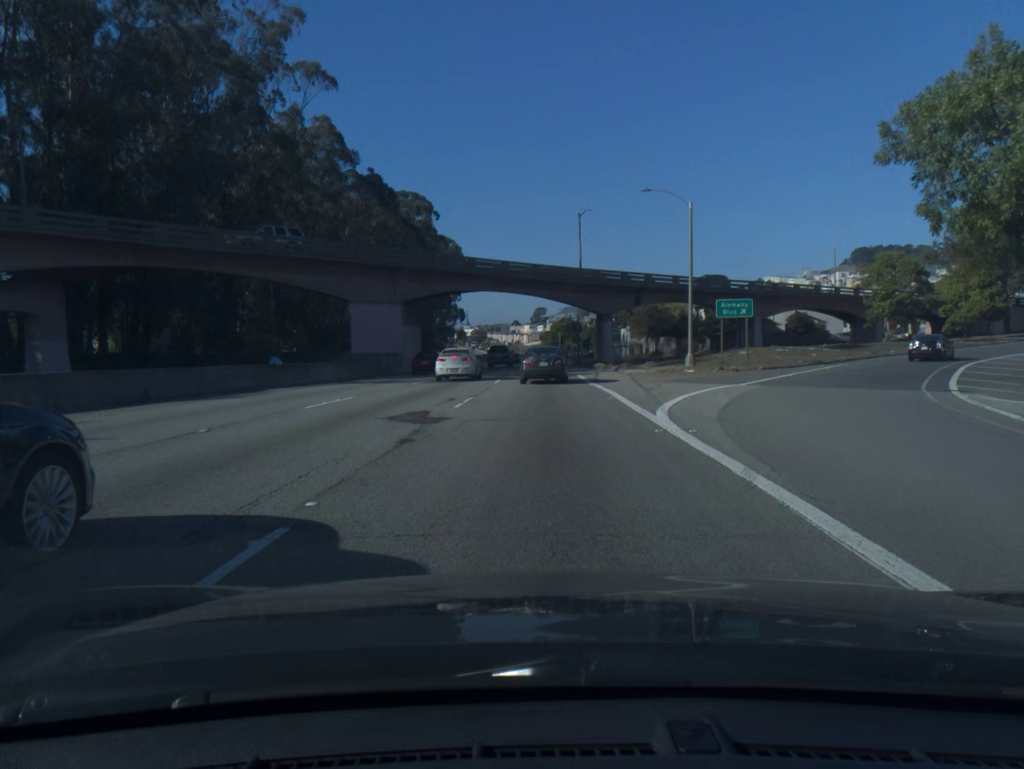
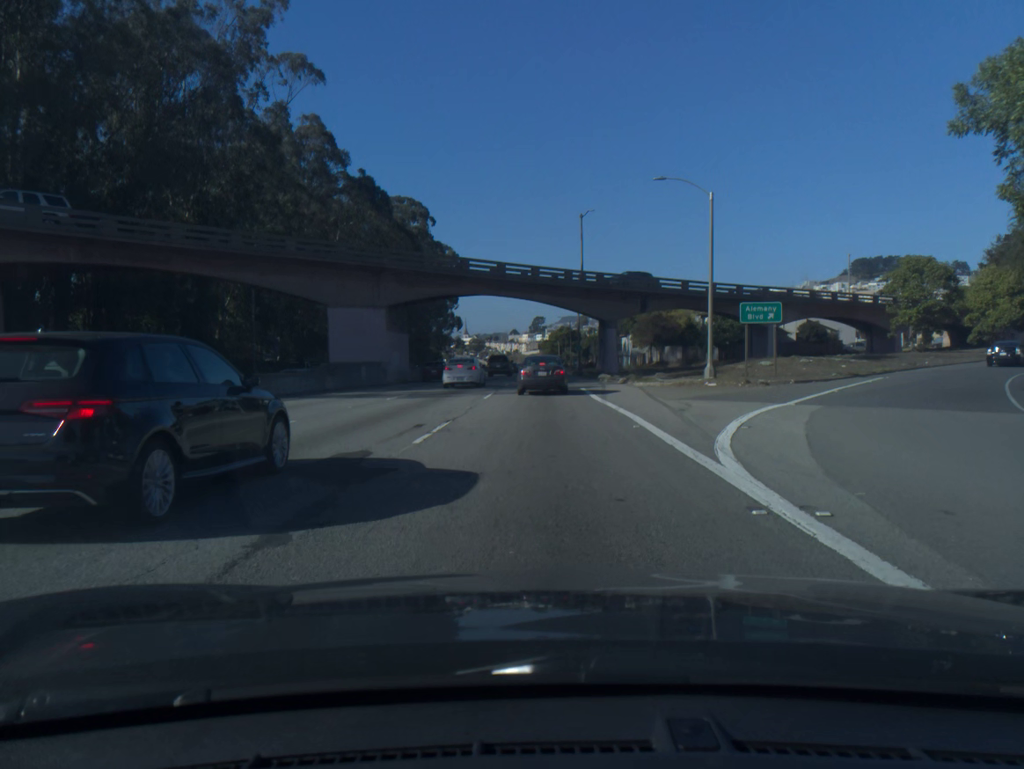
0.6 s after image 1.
(0.0, +5.2) m; 0°
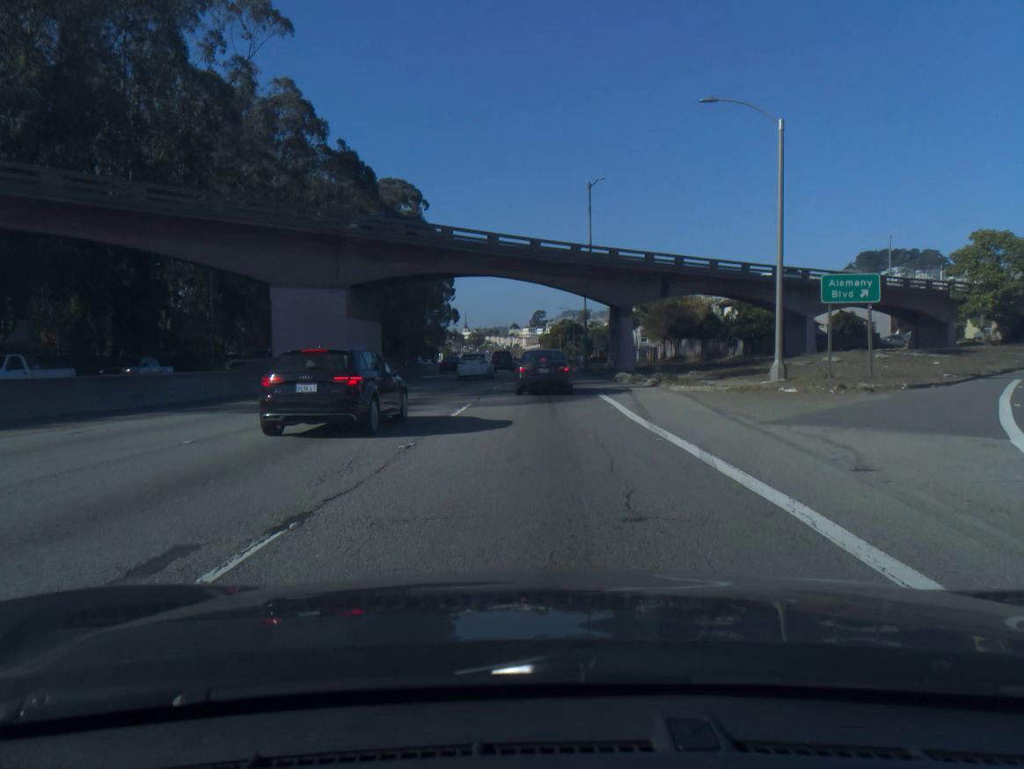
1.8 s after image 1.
(0.0, +10.0) m; 0°
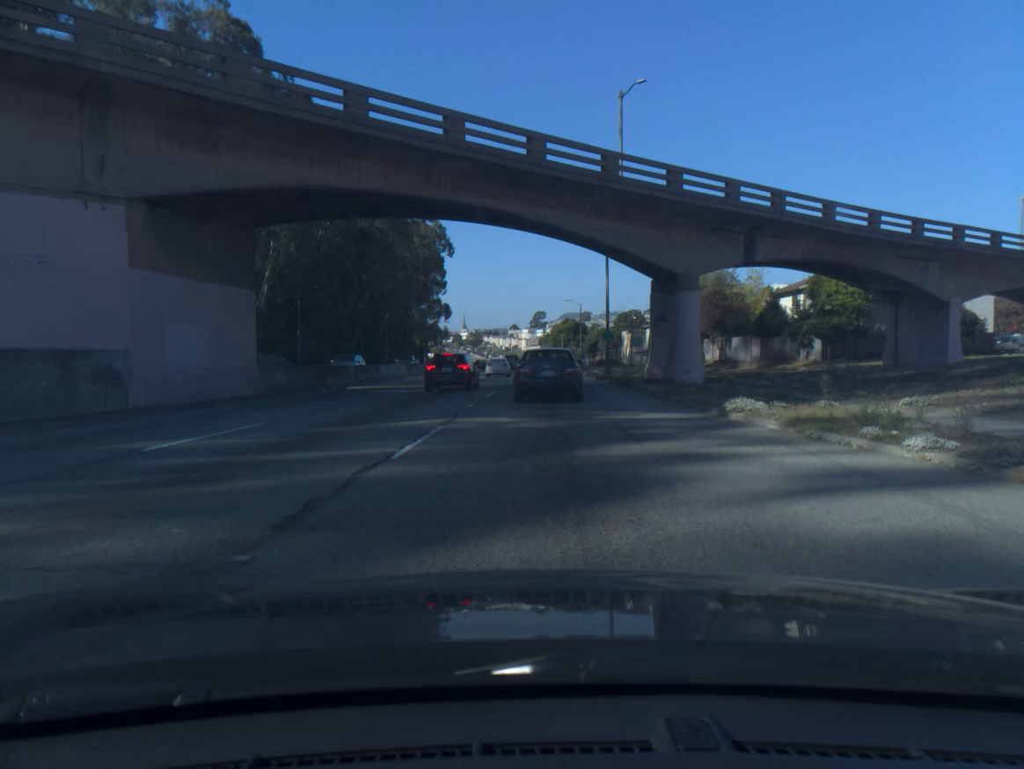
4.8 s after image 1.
(0.0, +21.3) m; 0°
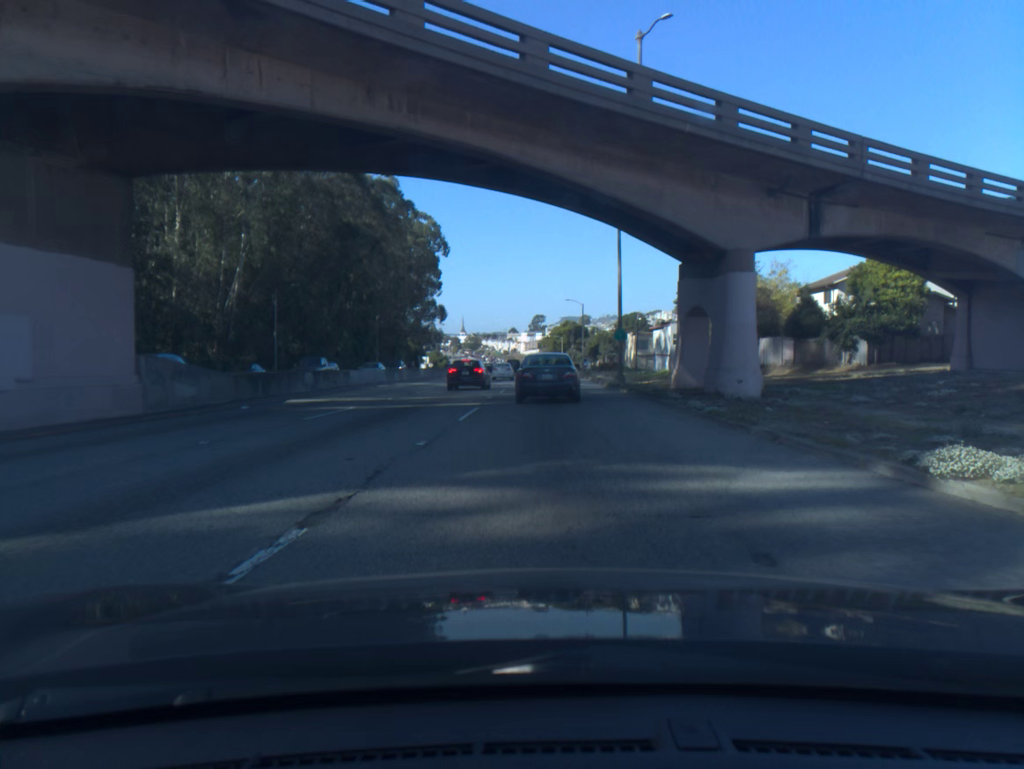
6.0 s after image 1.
(0.0, +7.9) m; 0°
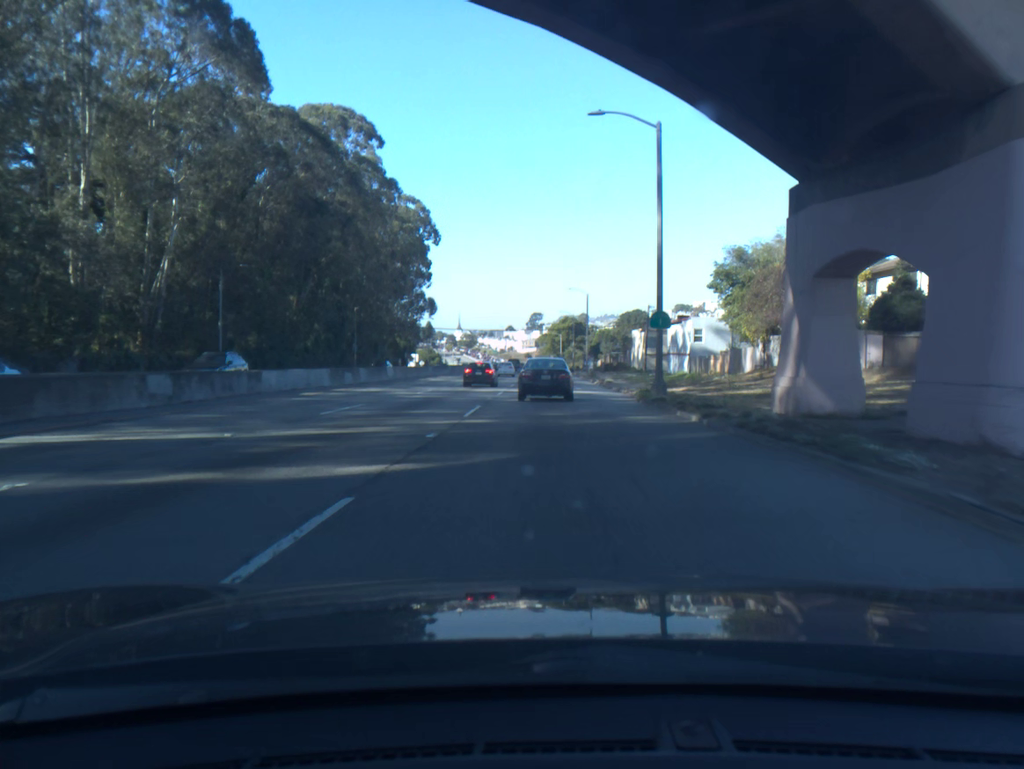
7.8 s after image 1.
(0.0, +13.4) m; 0°
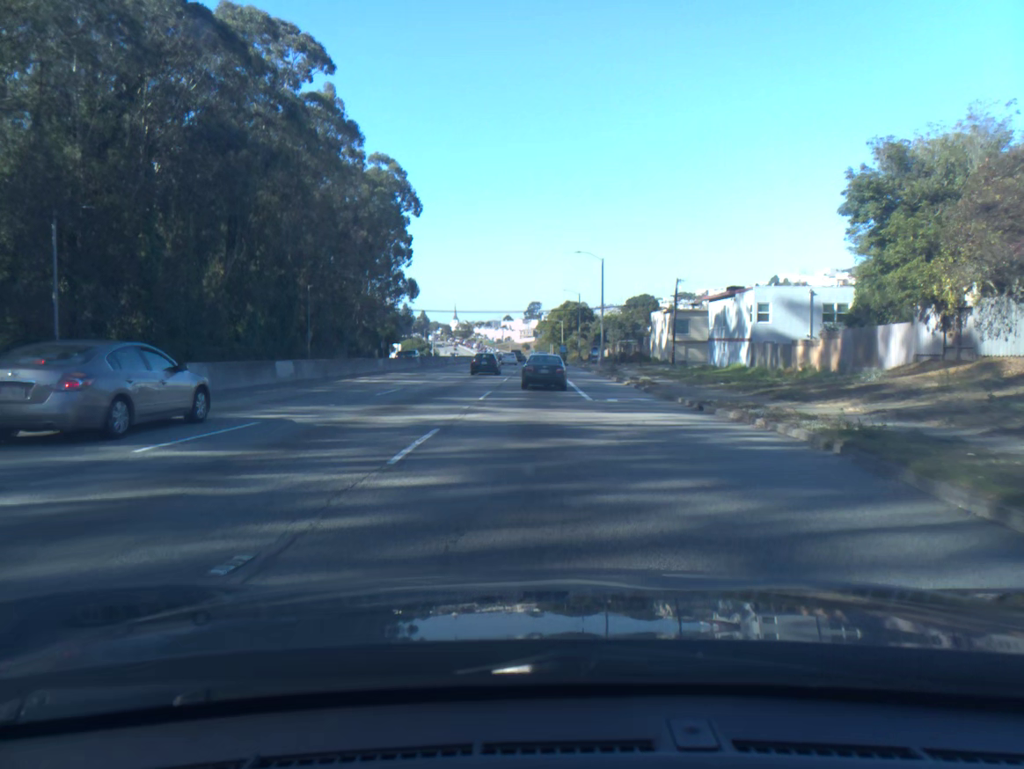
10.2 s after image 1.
(+0.1, +22.7) m; 0°
